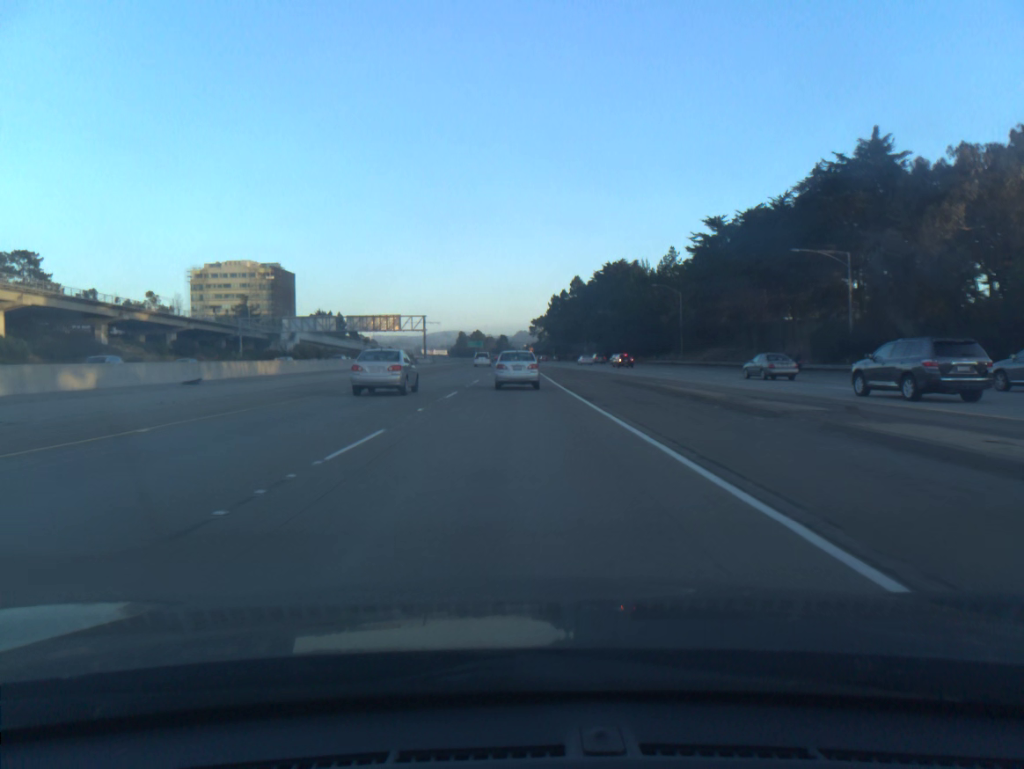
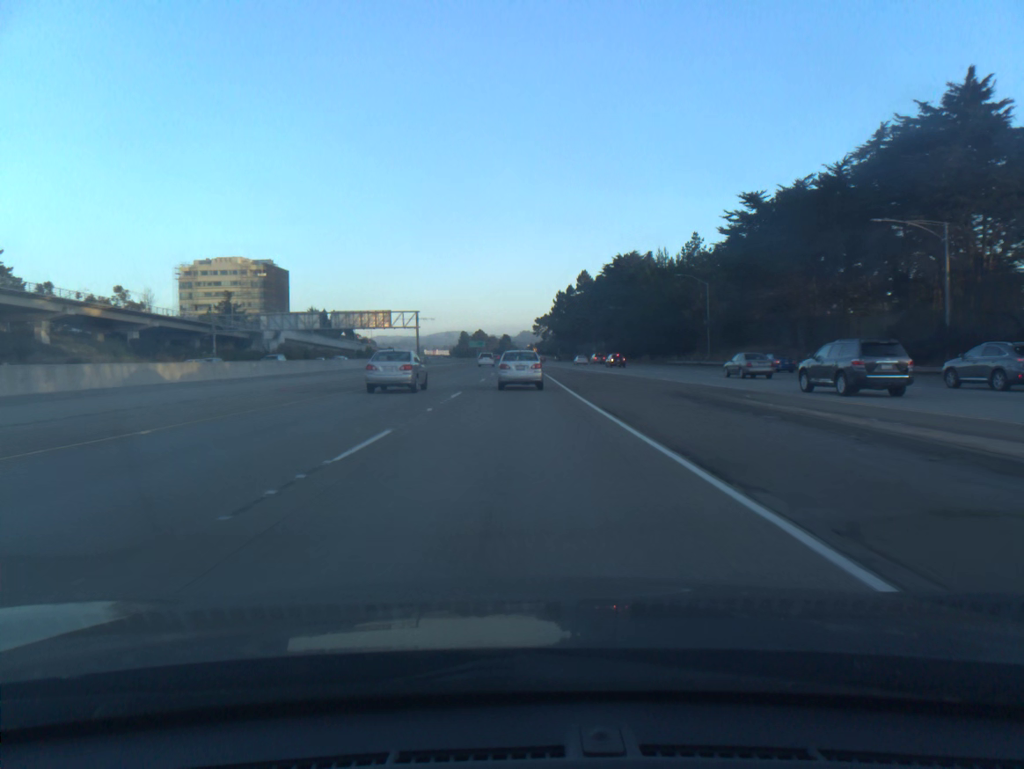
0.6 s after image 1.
(0.0, +14.6) m; 0°
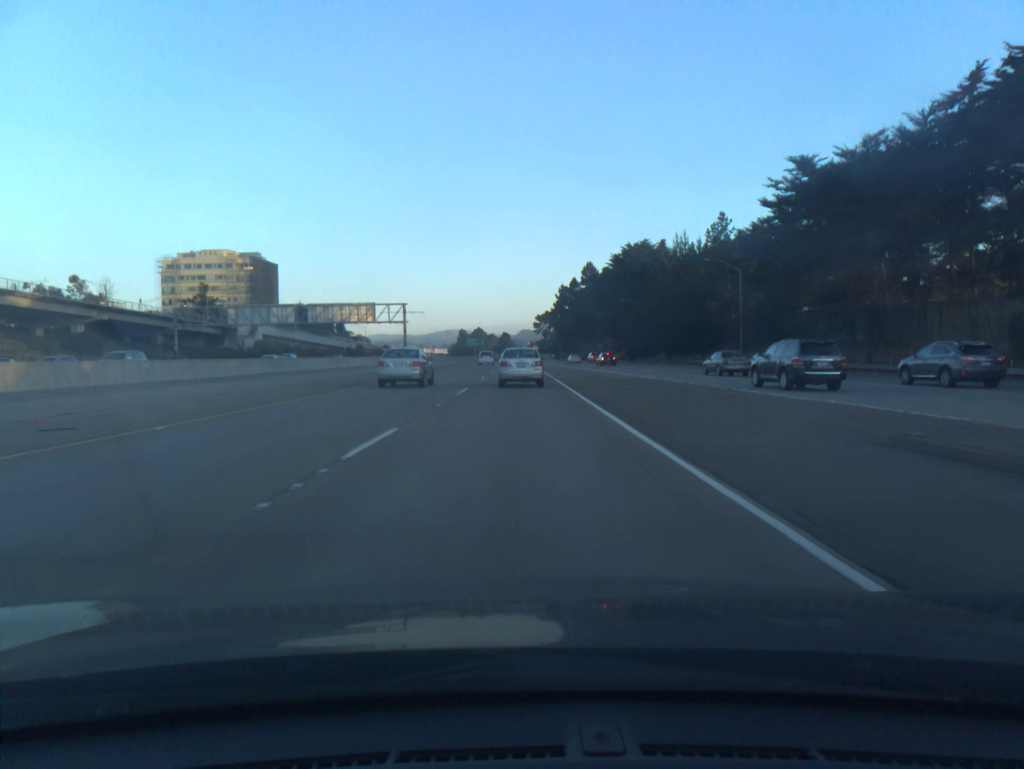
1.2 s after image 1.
(0.0, +14.4) m; 0°
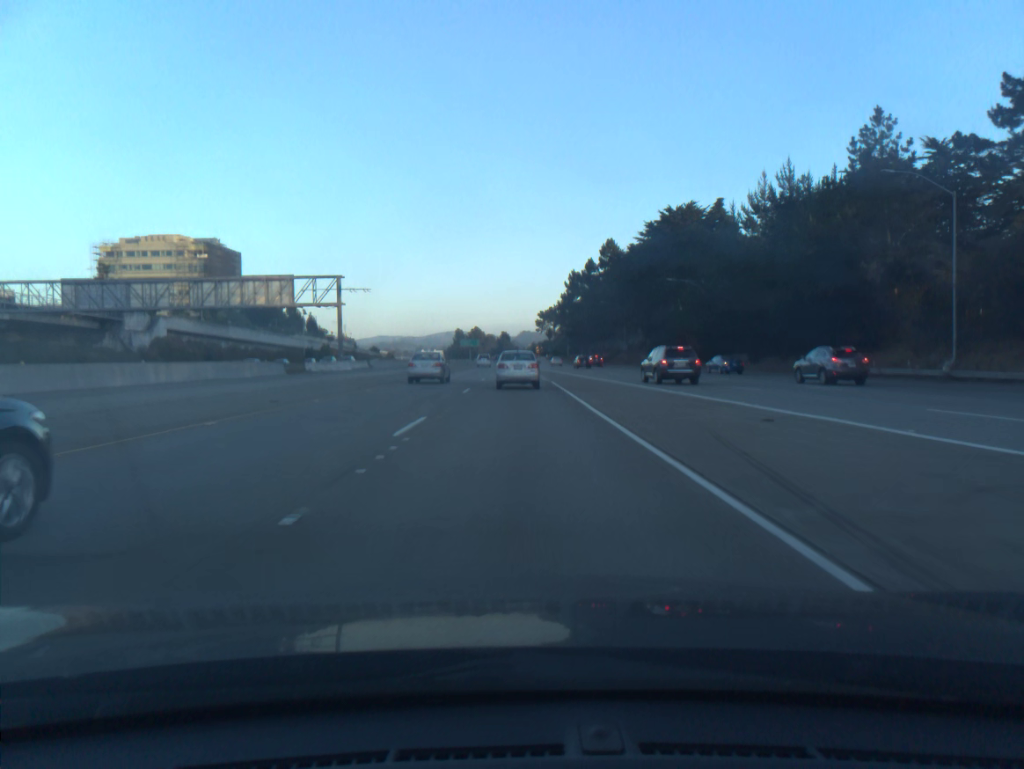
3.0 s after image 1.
(0.0, +42.4) m; 0°
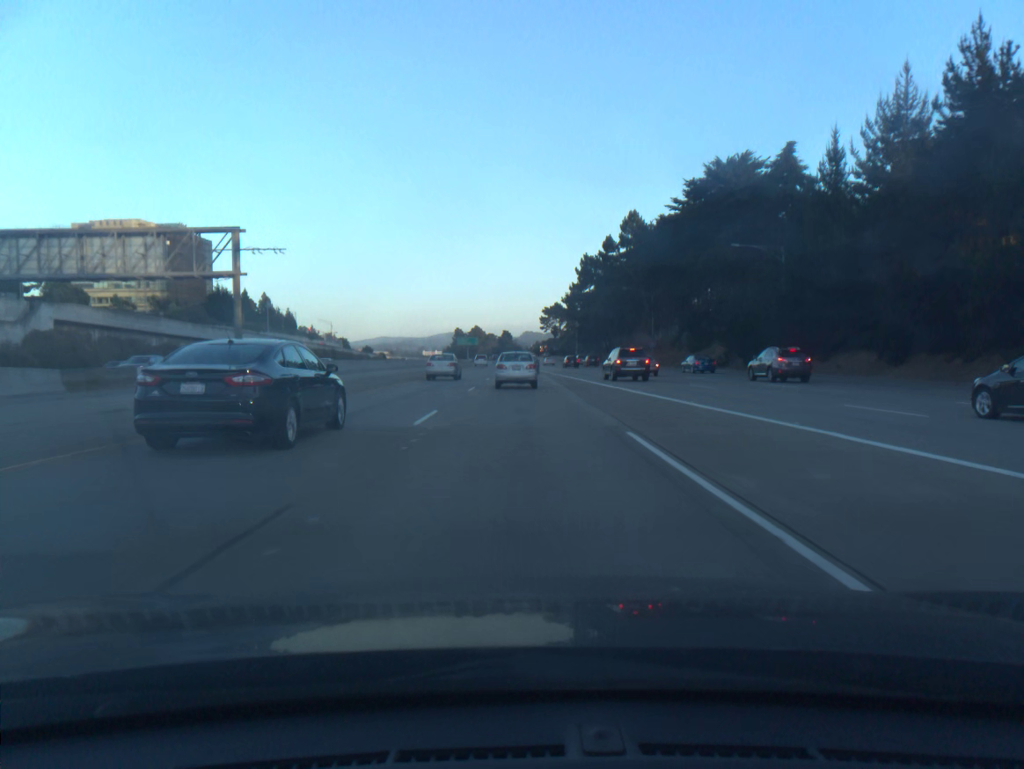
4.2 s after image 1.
(0.0, +27.6) m; 0°
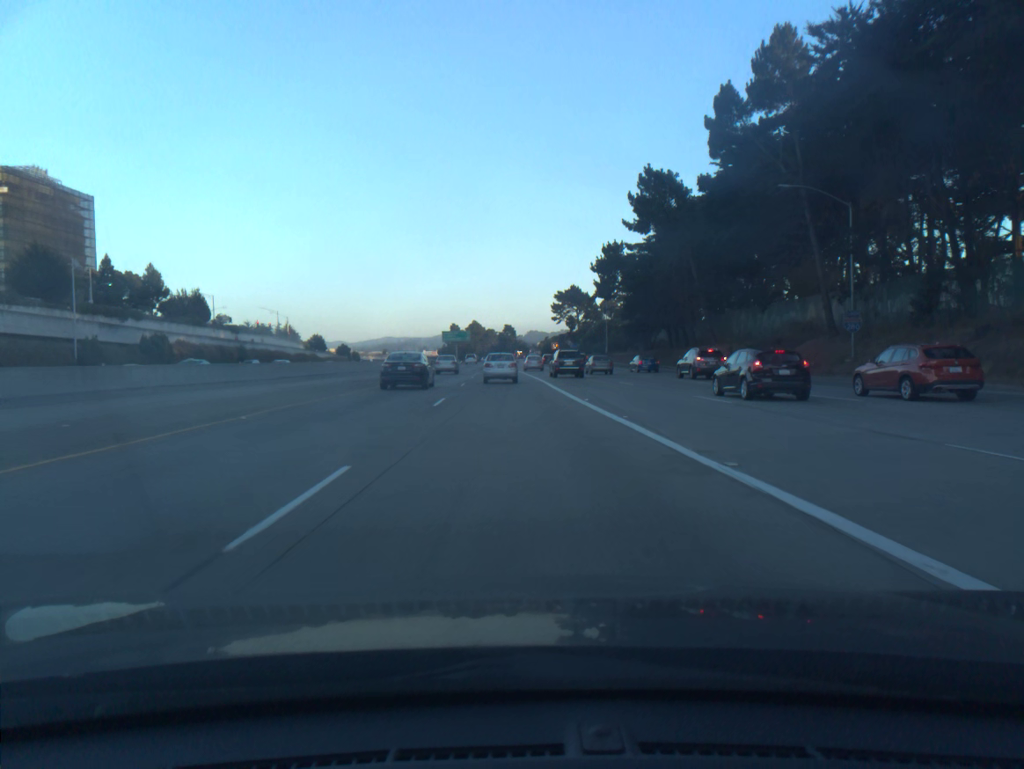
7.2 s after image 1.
(-0.2, +67.7) m; 0°
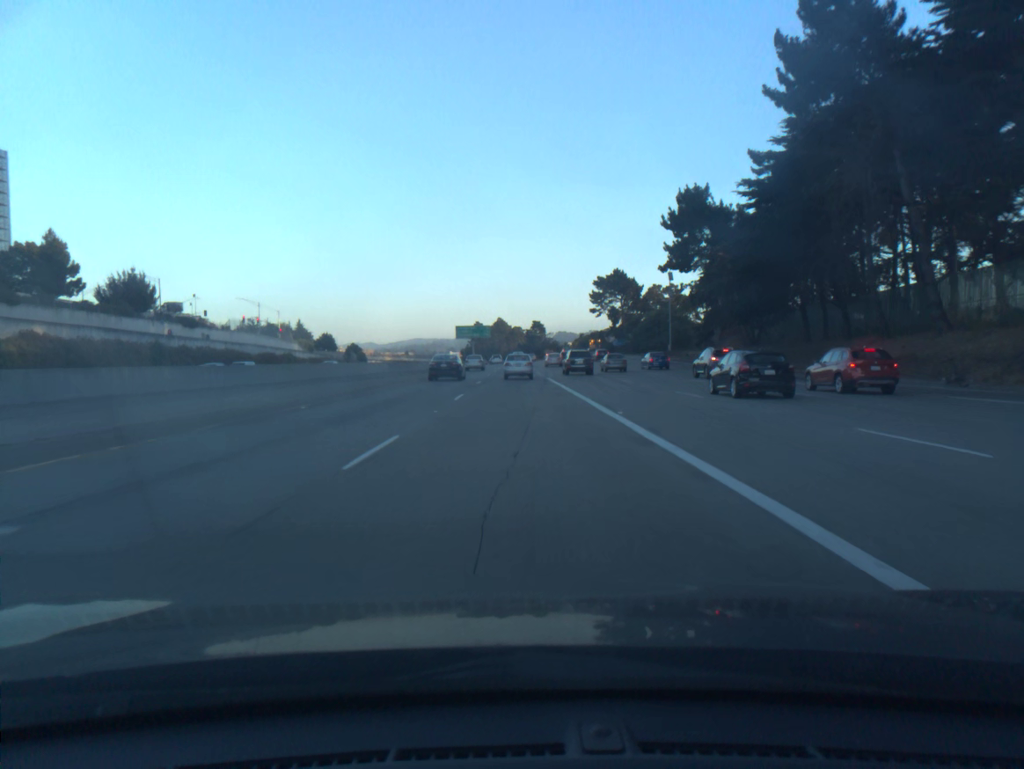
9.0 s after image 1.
(-0.7, +40.3) m; -2°
